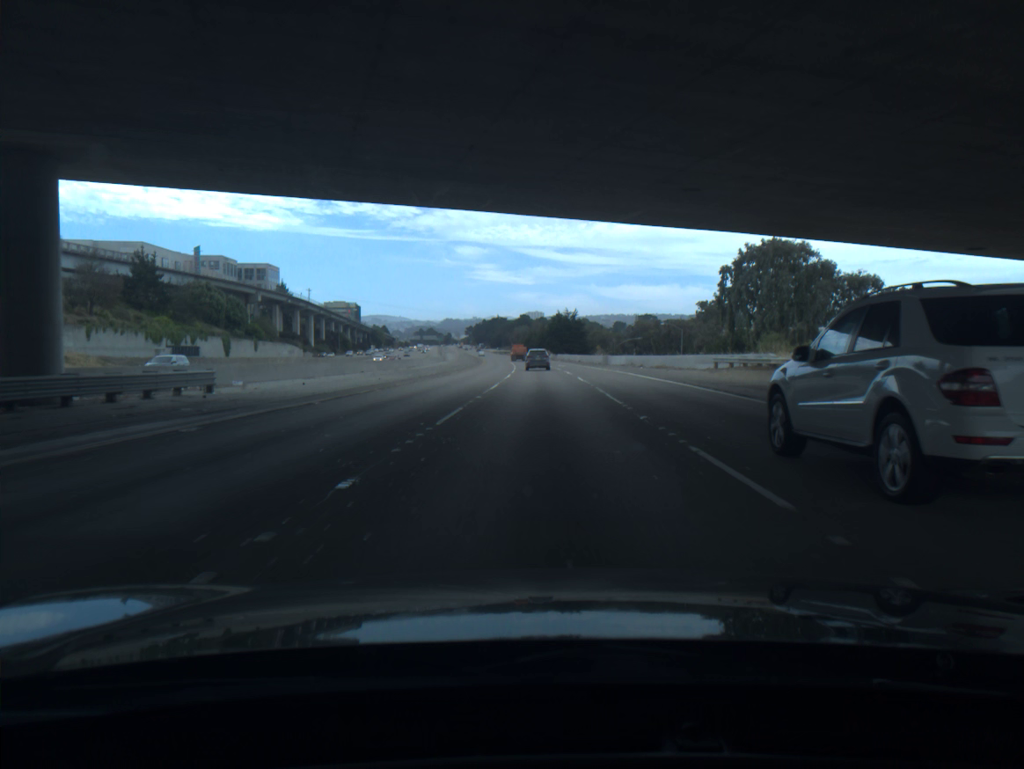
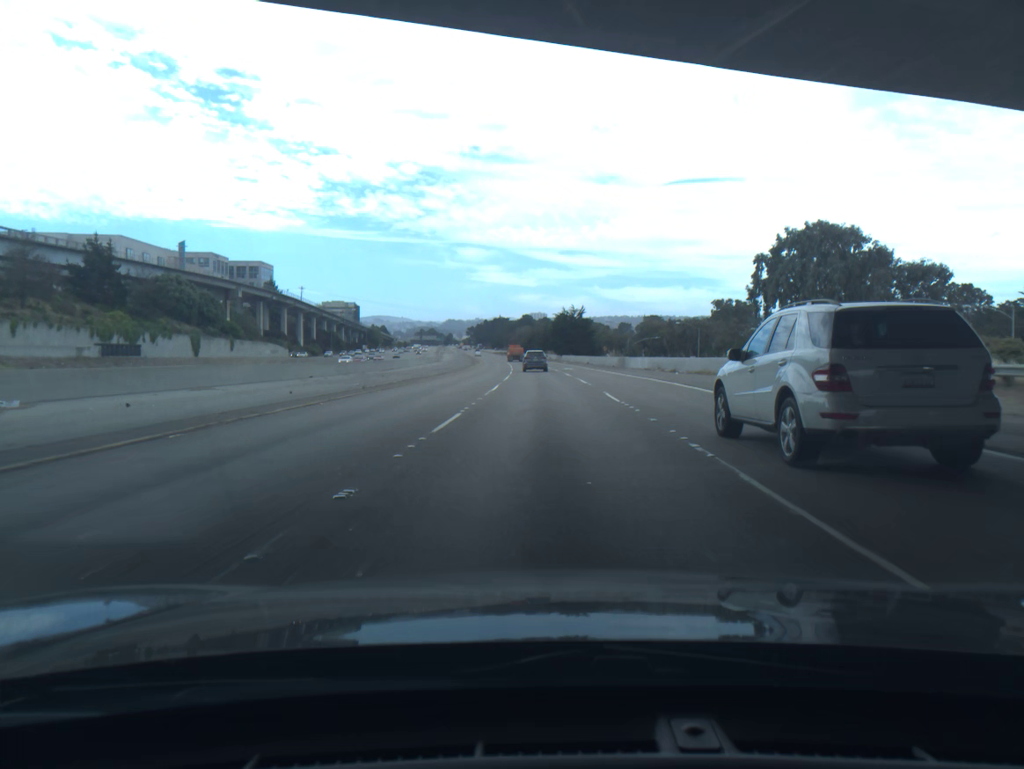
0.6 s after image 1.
(0.0, +14.9) m; 0°
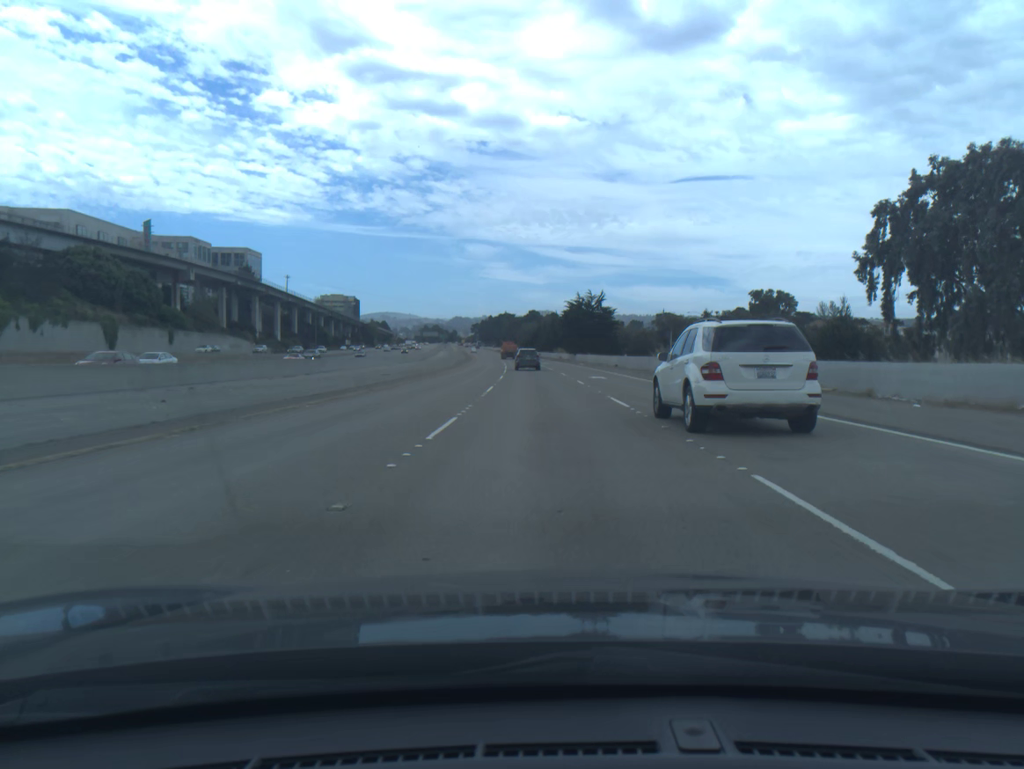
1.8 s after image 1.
(-0.1, +29.9) m; 0°
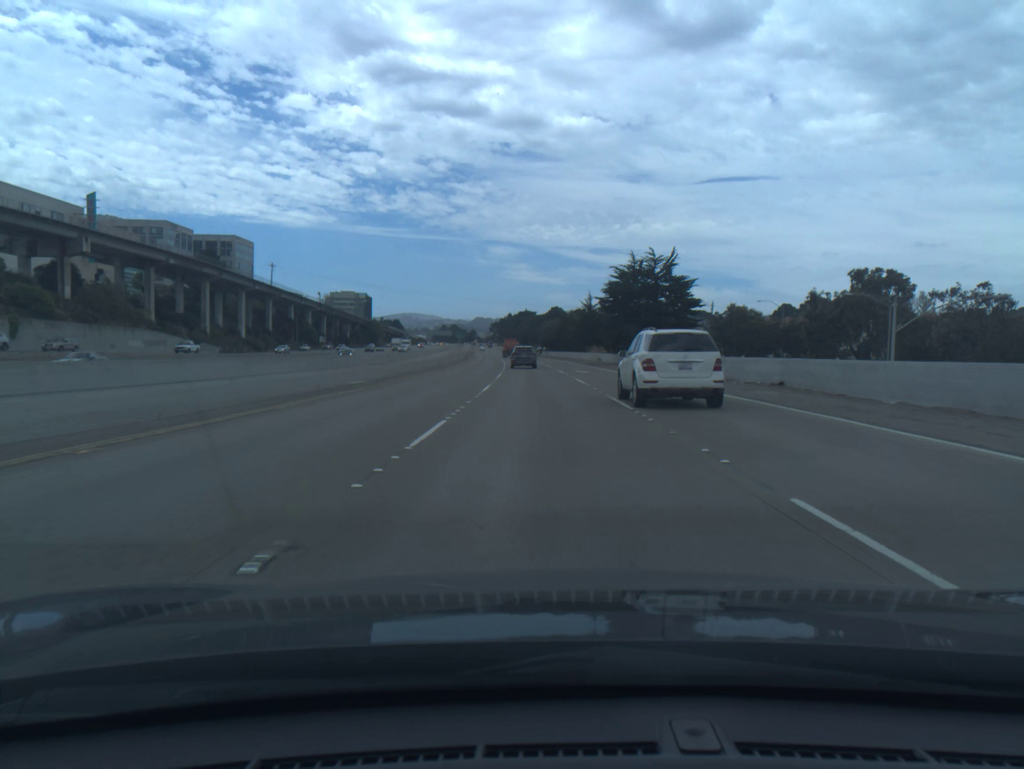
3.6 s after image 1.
(-0.6, +44.9) m; -2°
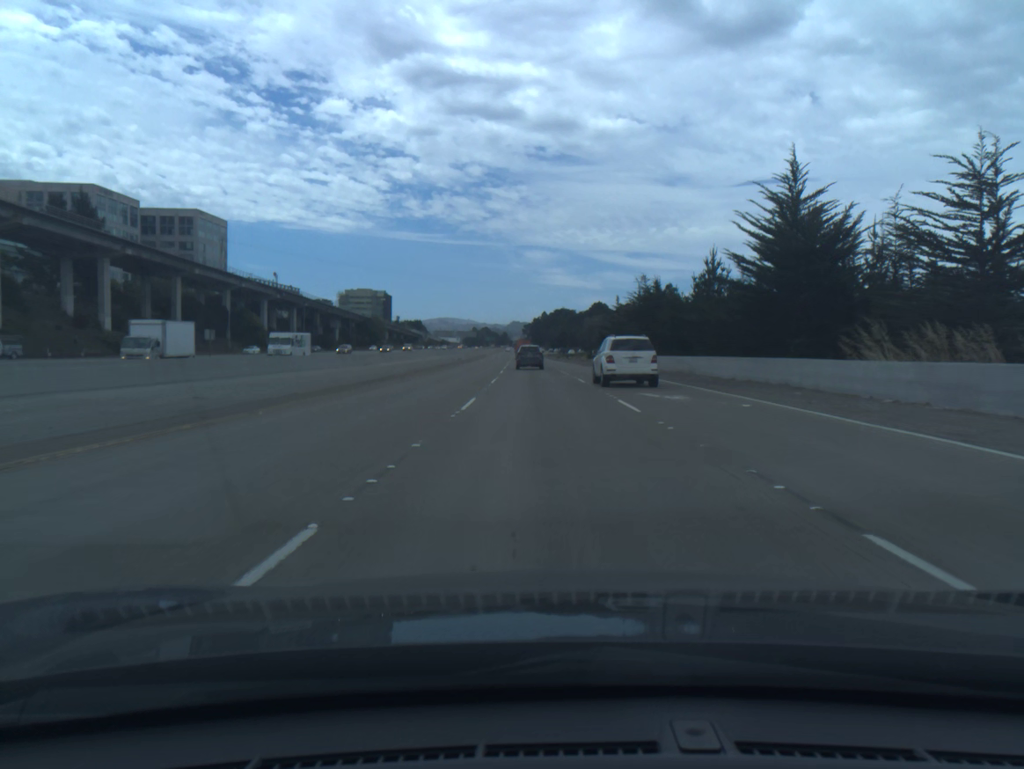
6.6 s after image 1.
(-1.9, +74.2) m; -3°
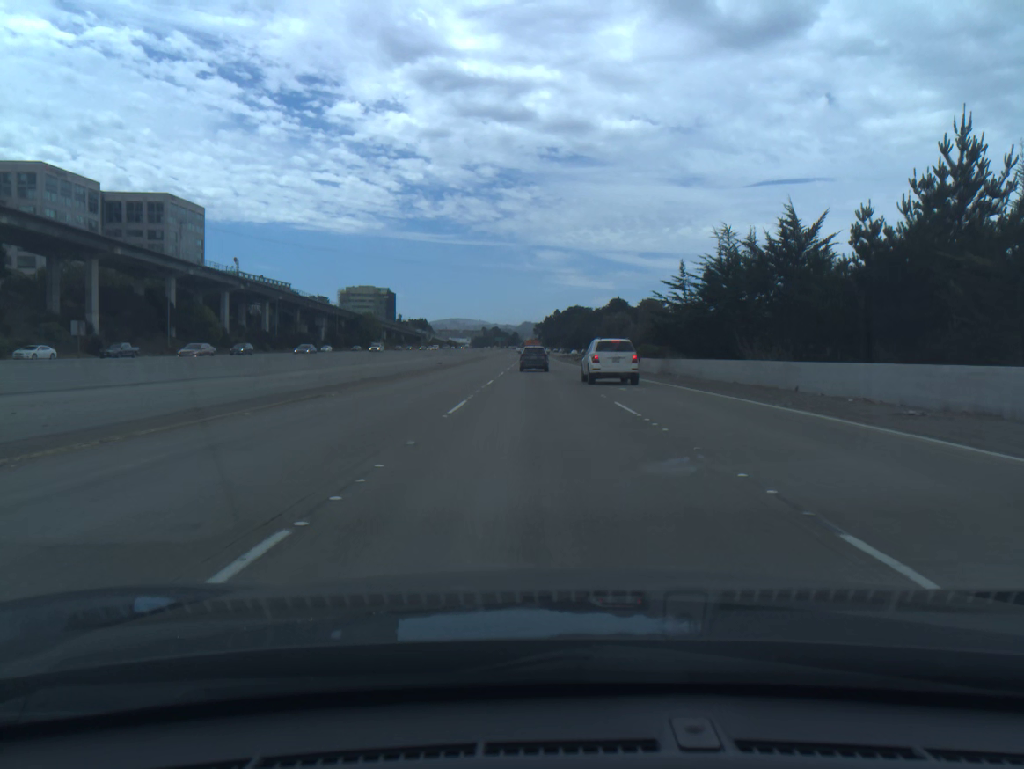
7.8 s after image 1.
(-0.2, +29.2) m; -1°
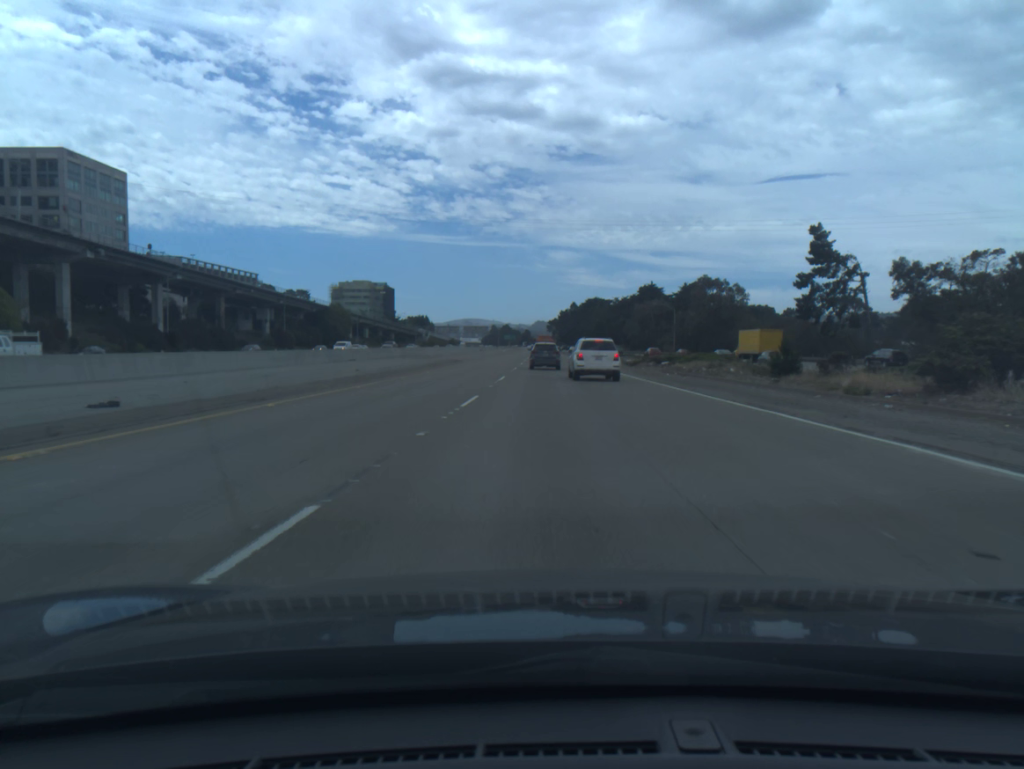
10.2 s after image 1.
(-0.6, +57.5) m; -1°
